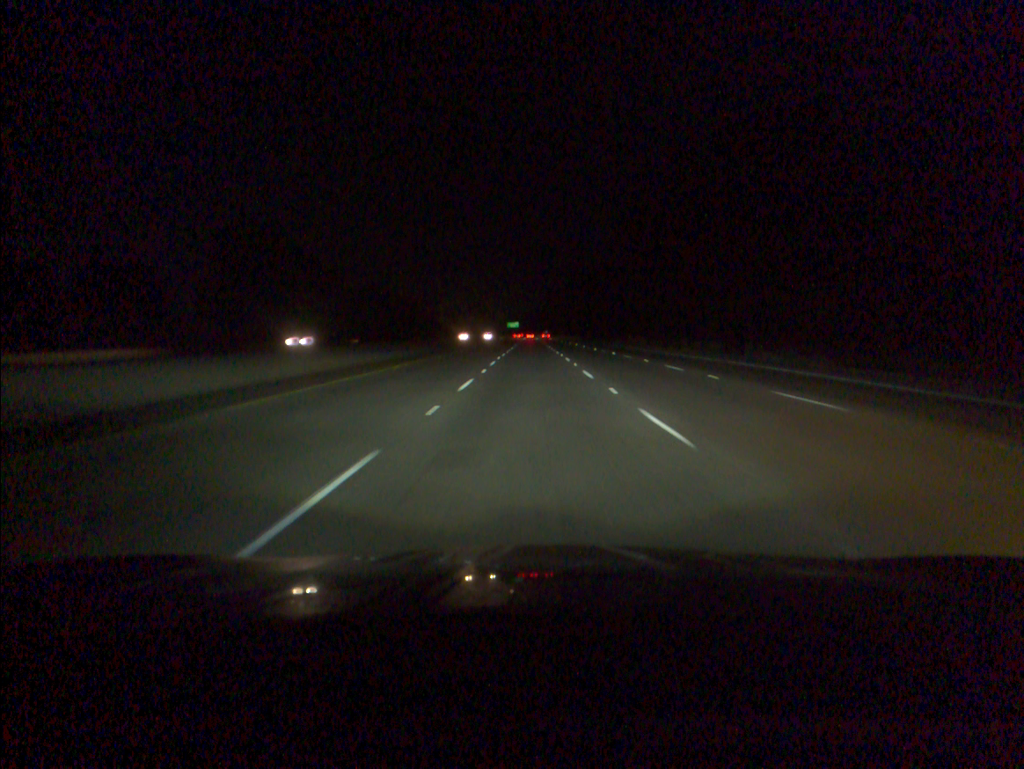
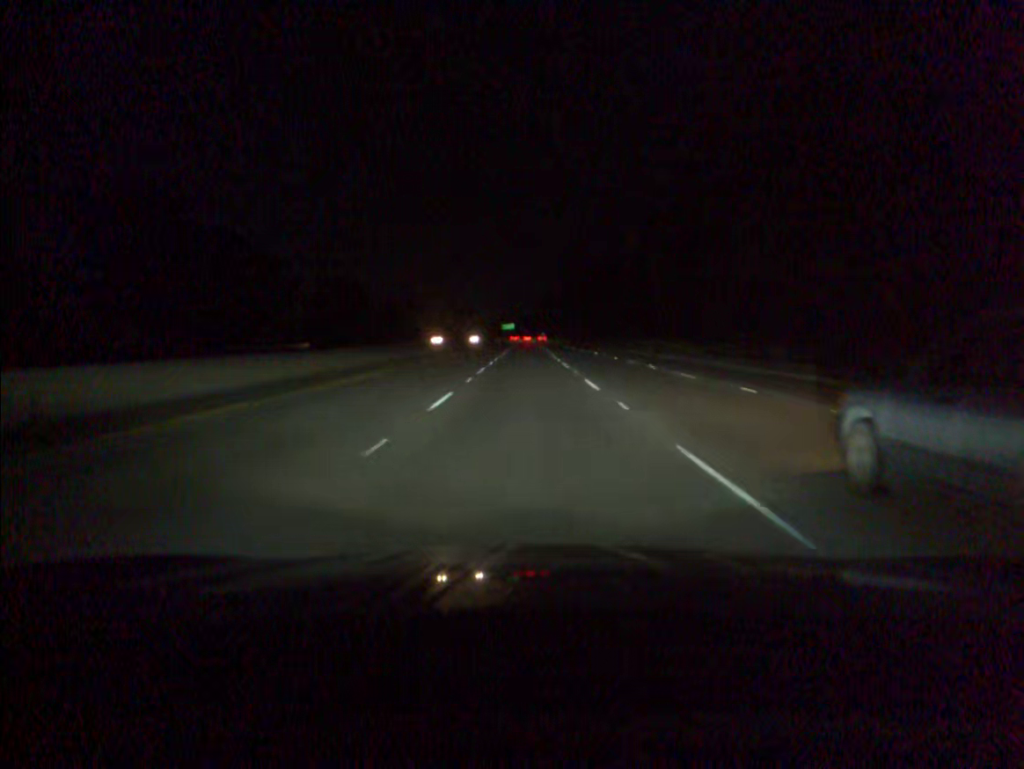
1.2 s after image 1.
(0.0, +33.5) m; 0°
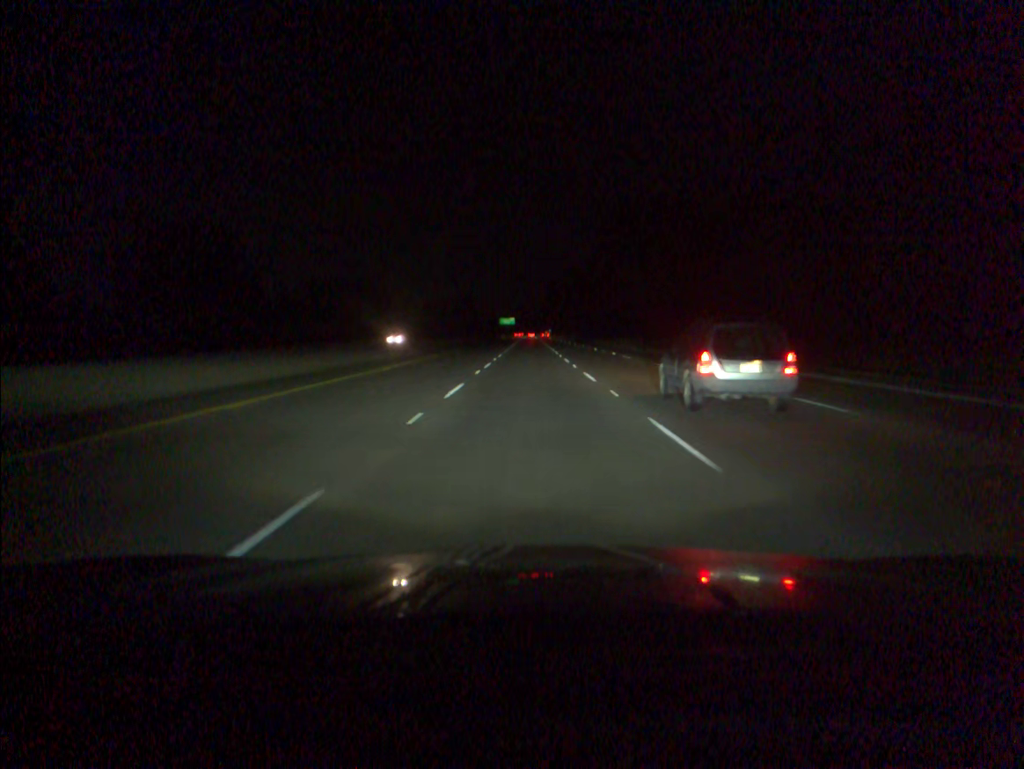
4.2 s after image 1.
(-0.4, +84.5) m; 0°
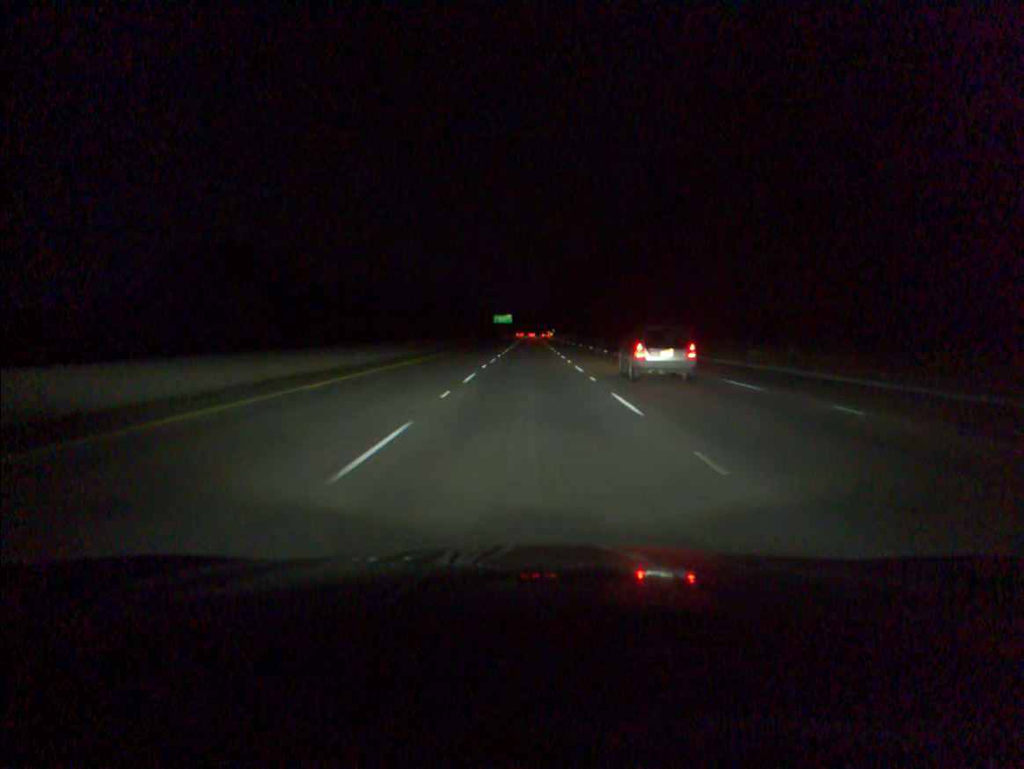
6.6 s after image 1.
(0.0, +67.7) m; 0°
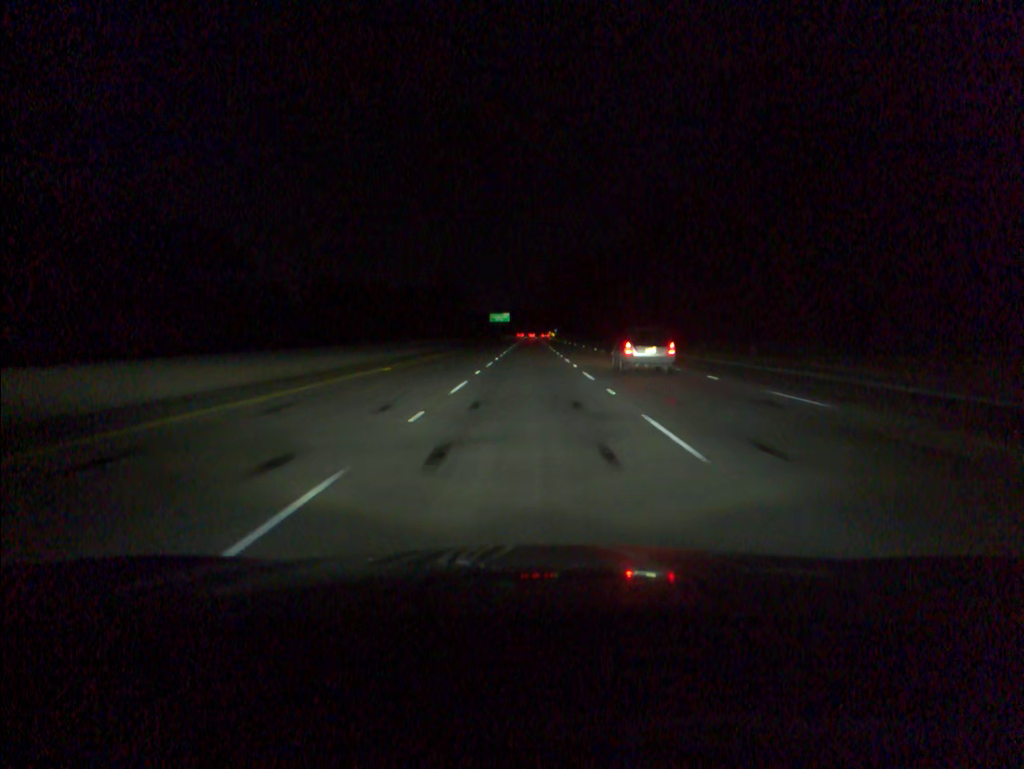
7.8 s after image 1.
(0.0, +33.8) m; 0°
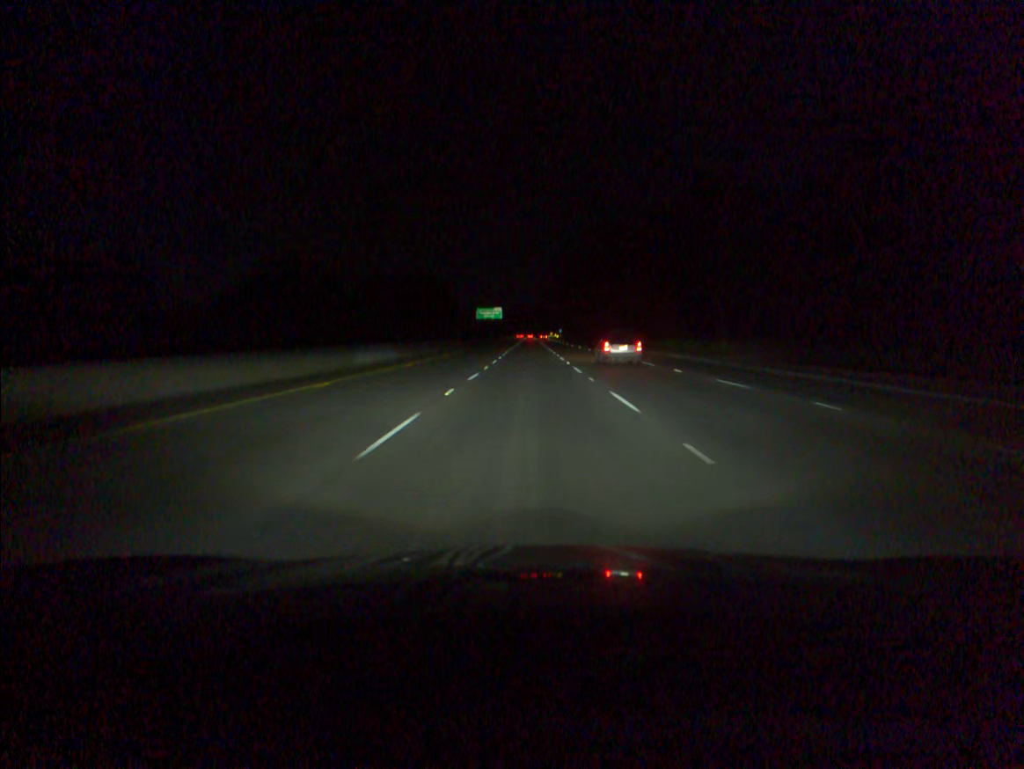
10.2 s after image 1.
(+0.1, +67.7) m; 0°
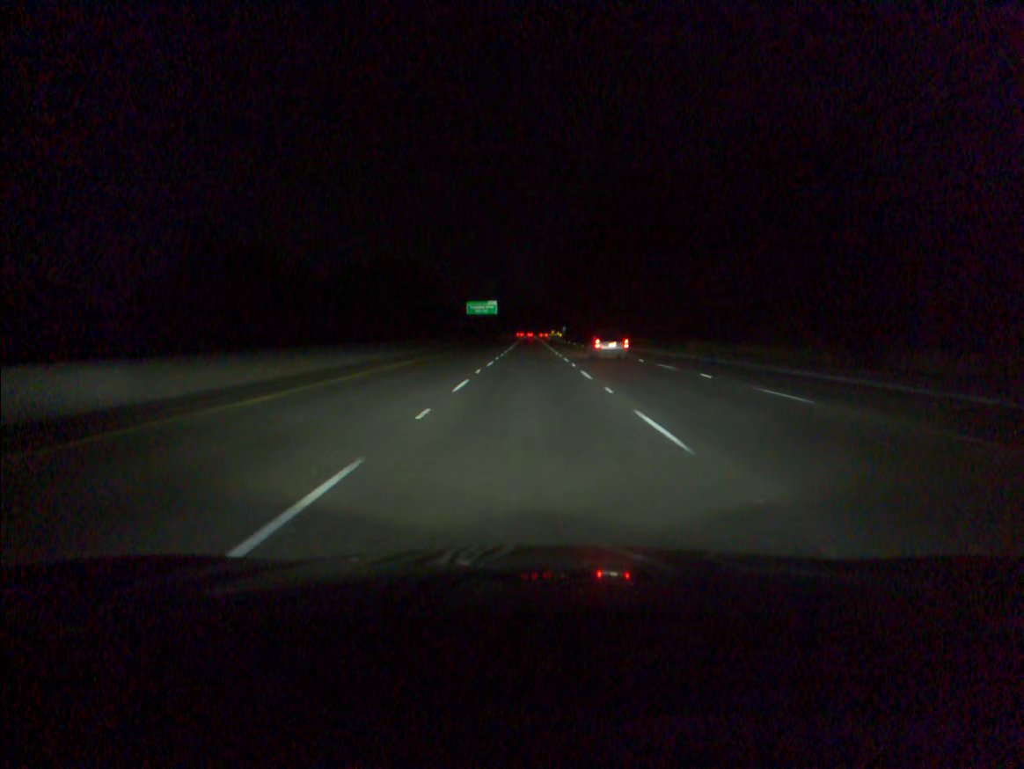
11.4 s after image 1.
(0.0, +33.8) m; 0°
